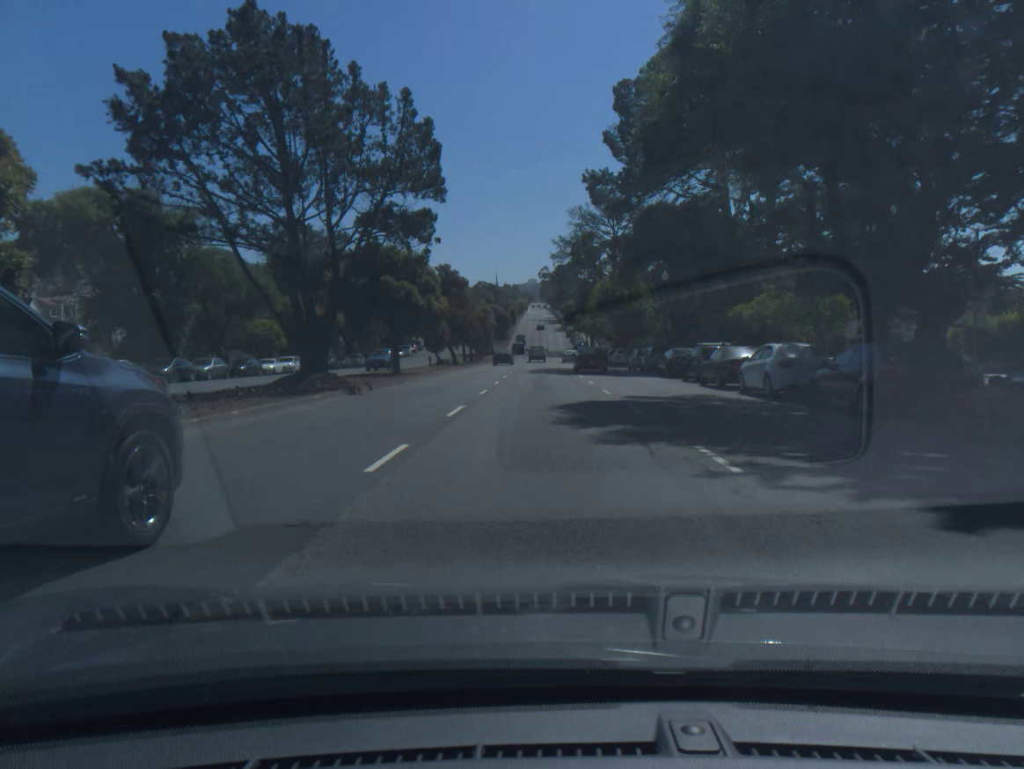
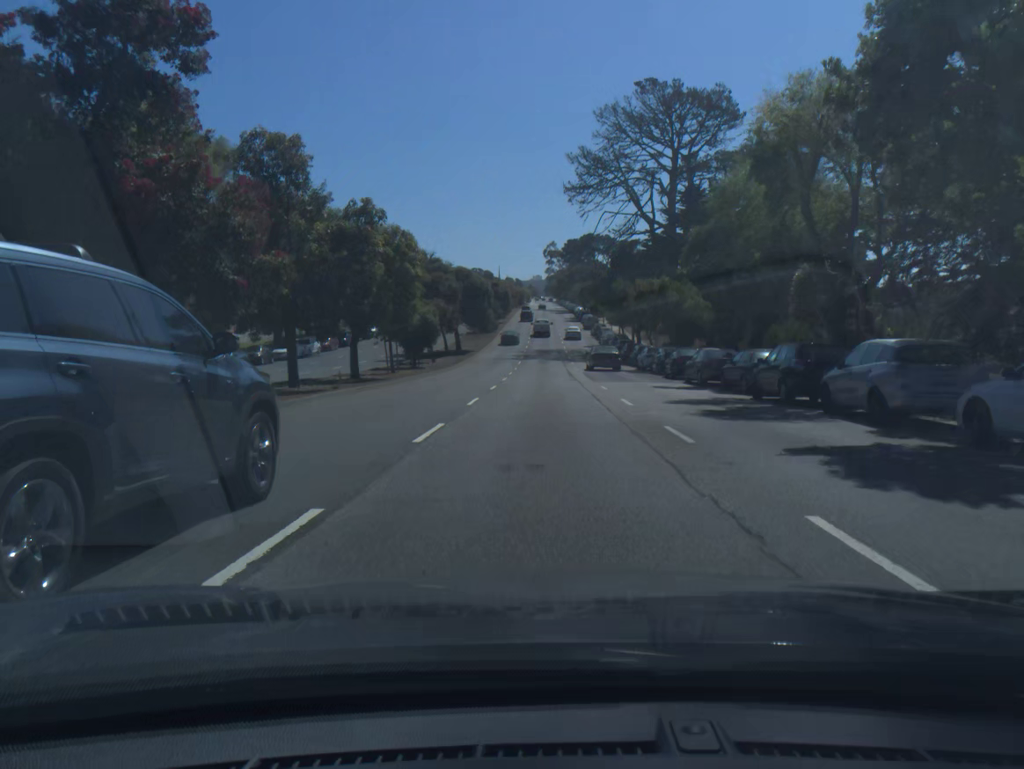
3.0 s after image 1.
(-0.1, +55.6) m; 0°
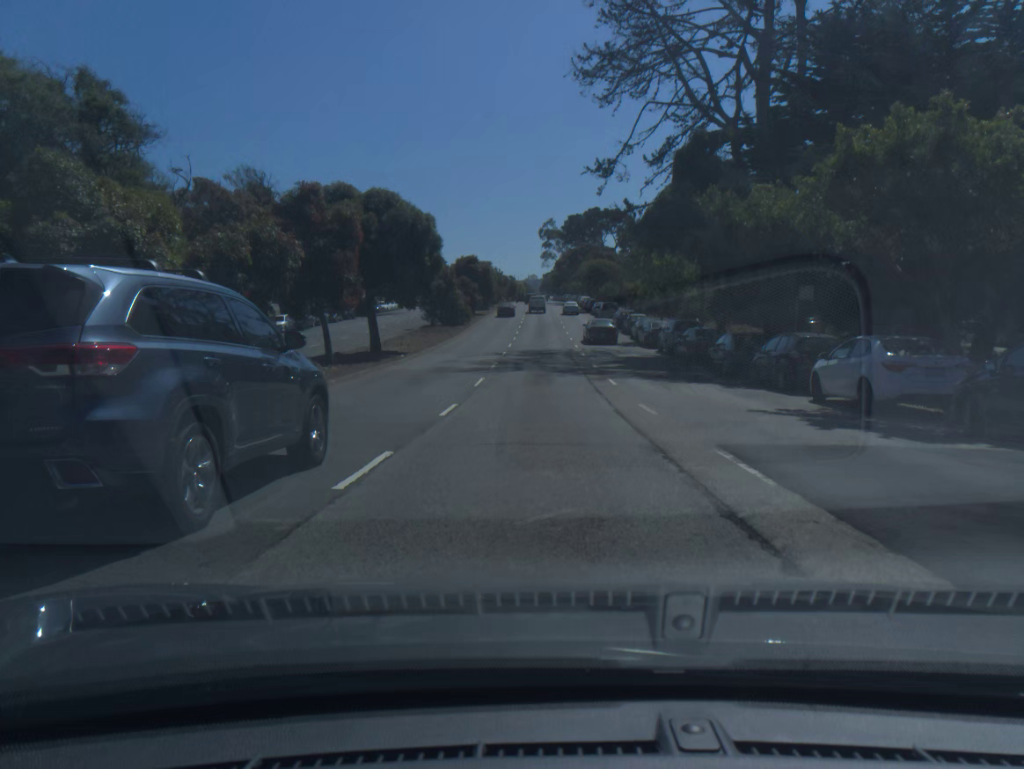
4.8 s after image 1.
(+0.2, +33.3) m; 0°
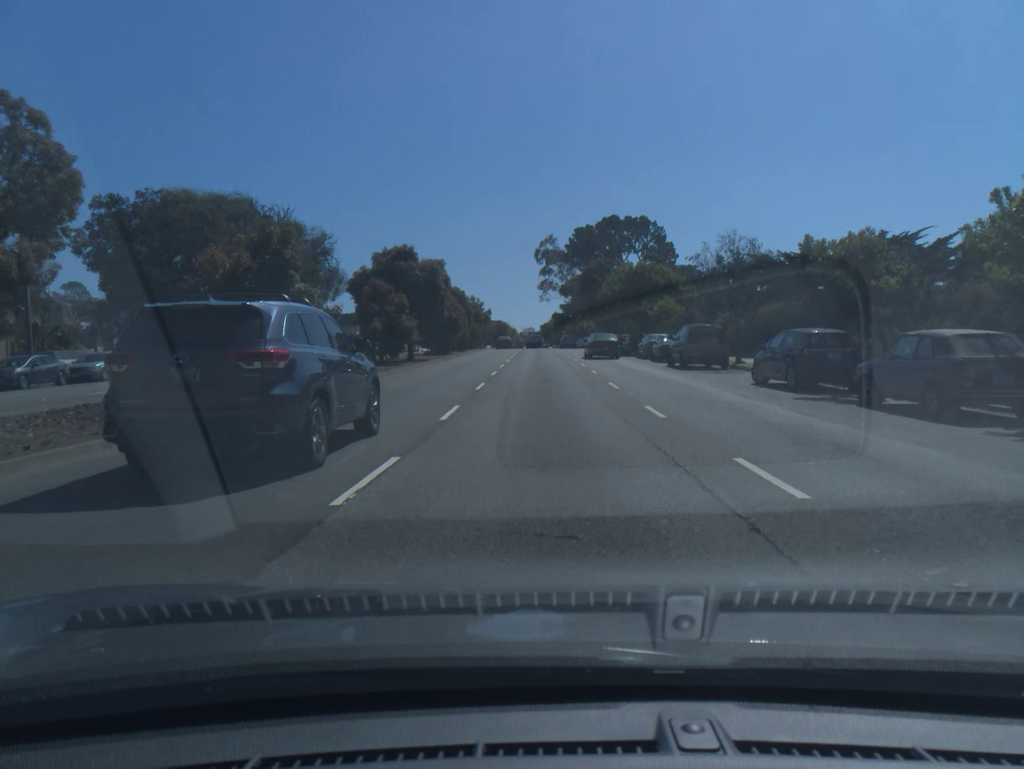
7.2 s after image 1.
(-0.1, +43.9) m; 0°
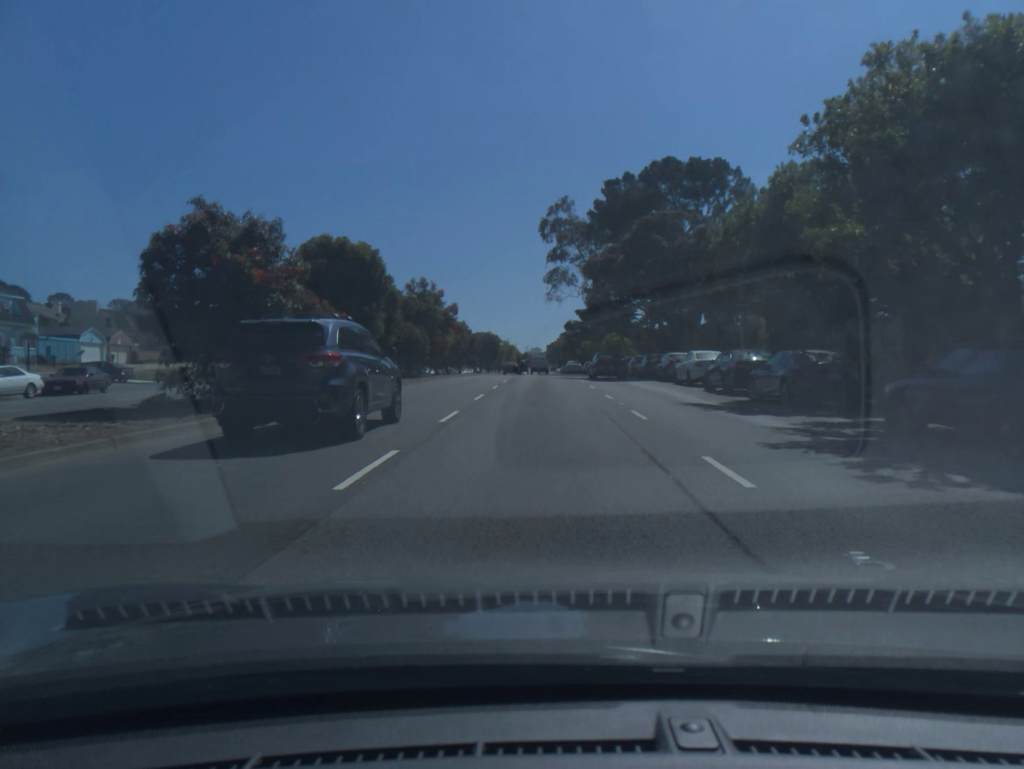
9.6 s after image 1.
(+0.1, +42.3) m; 0°
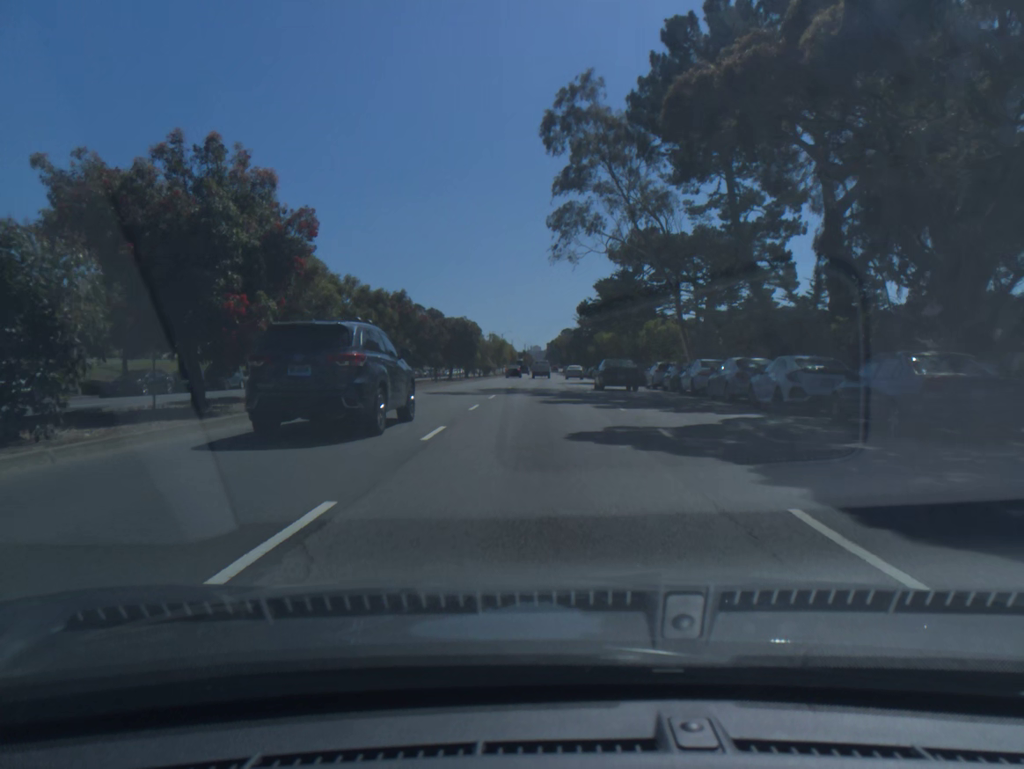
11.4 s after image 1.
(0.0, +31.8) m; 0°
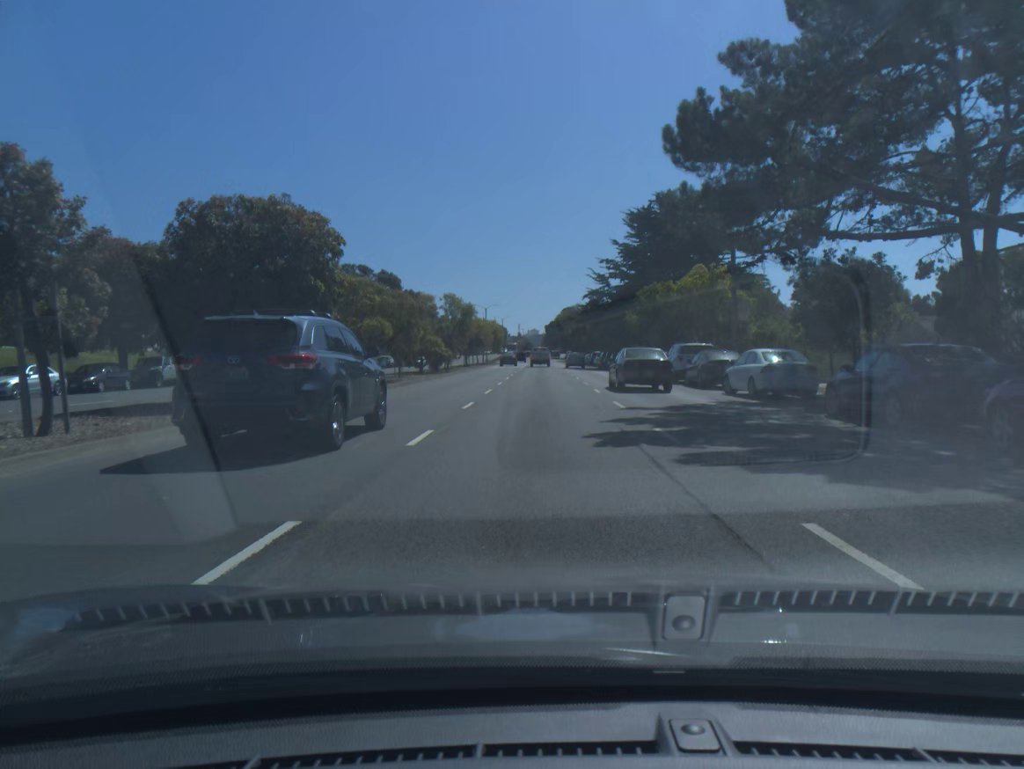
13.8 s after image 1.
(+0.1, +43.6) m; 0°
